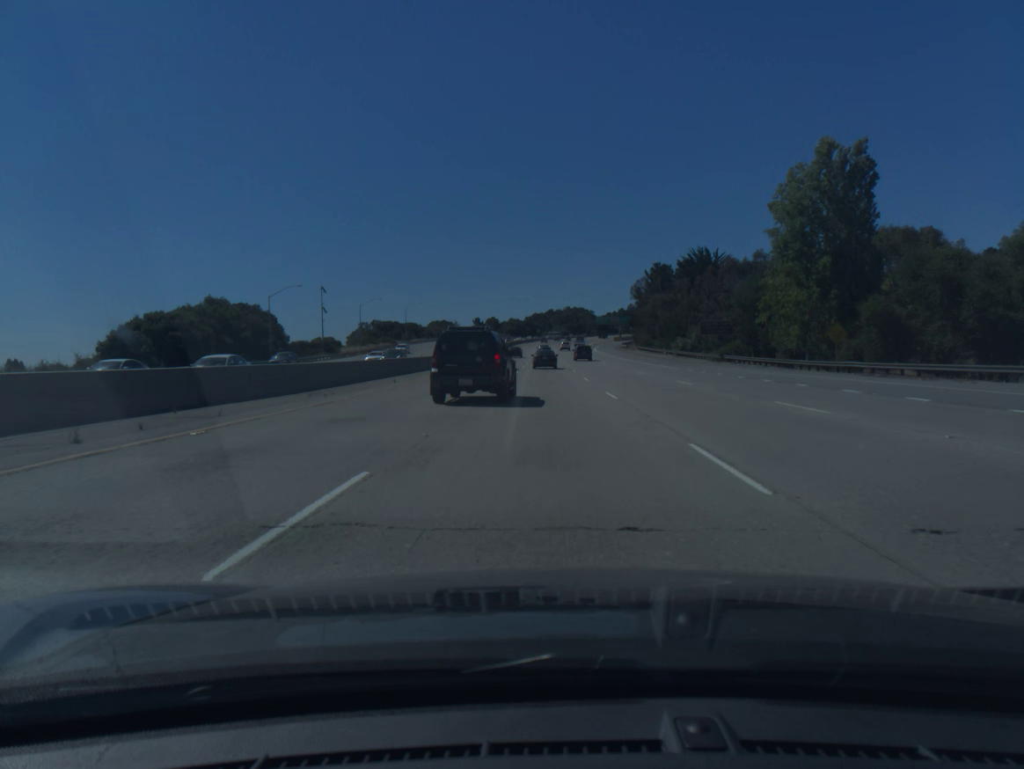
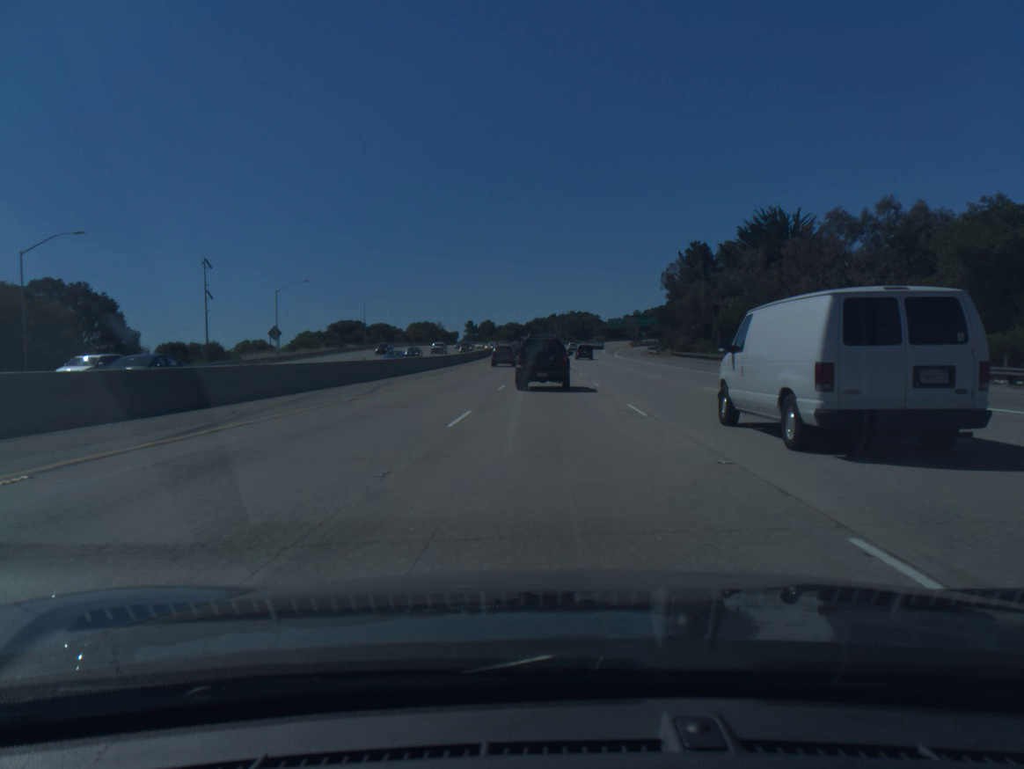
(-0.1, +47.9) m; 0°
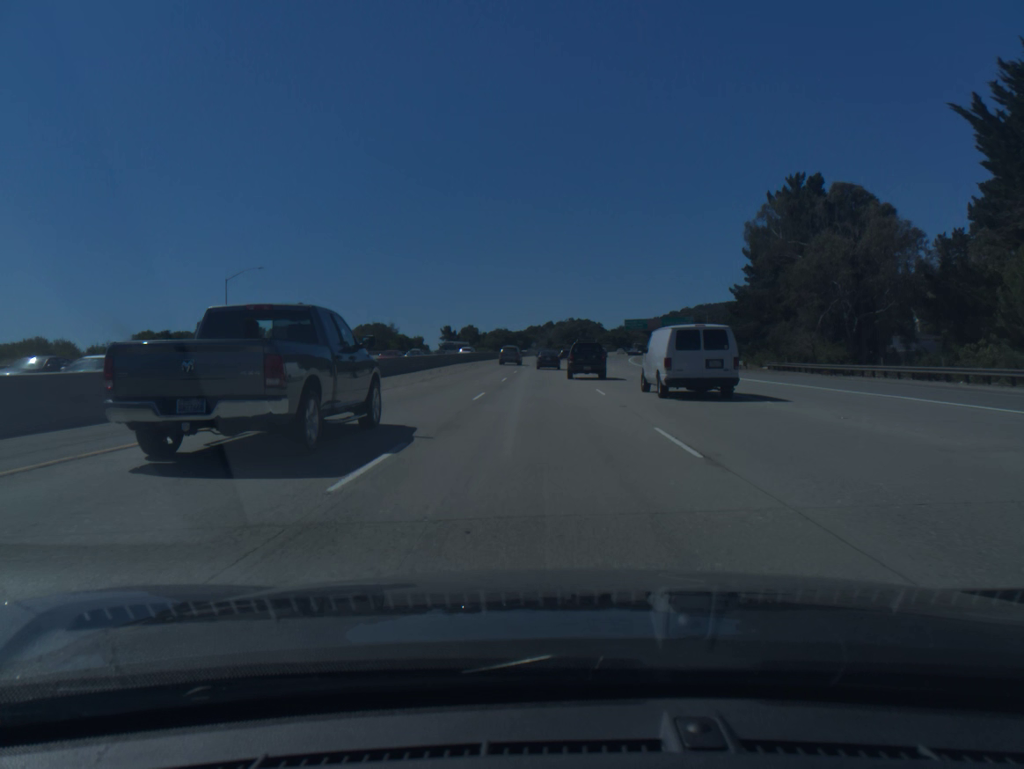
(+0.3, +63.4) m; 0°
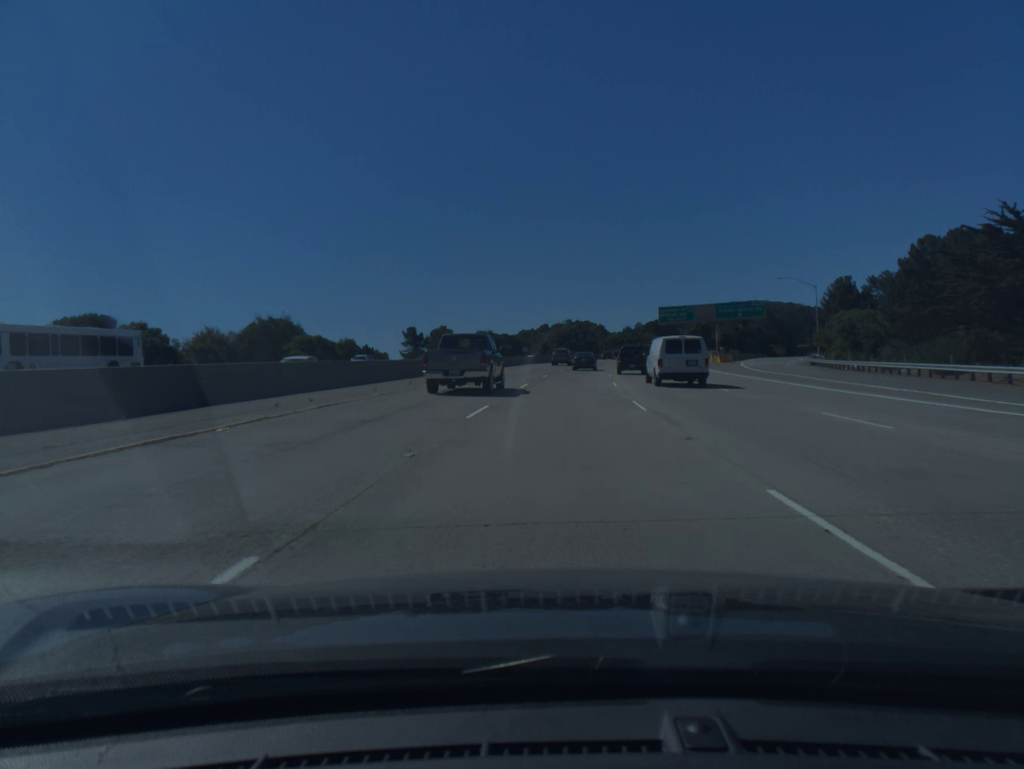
(-0.3, +62.8) m; 0°
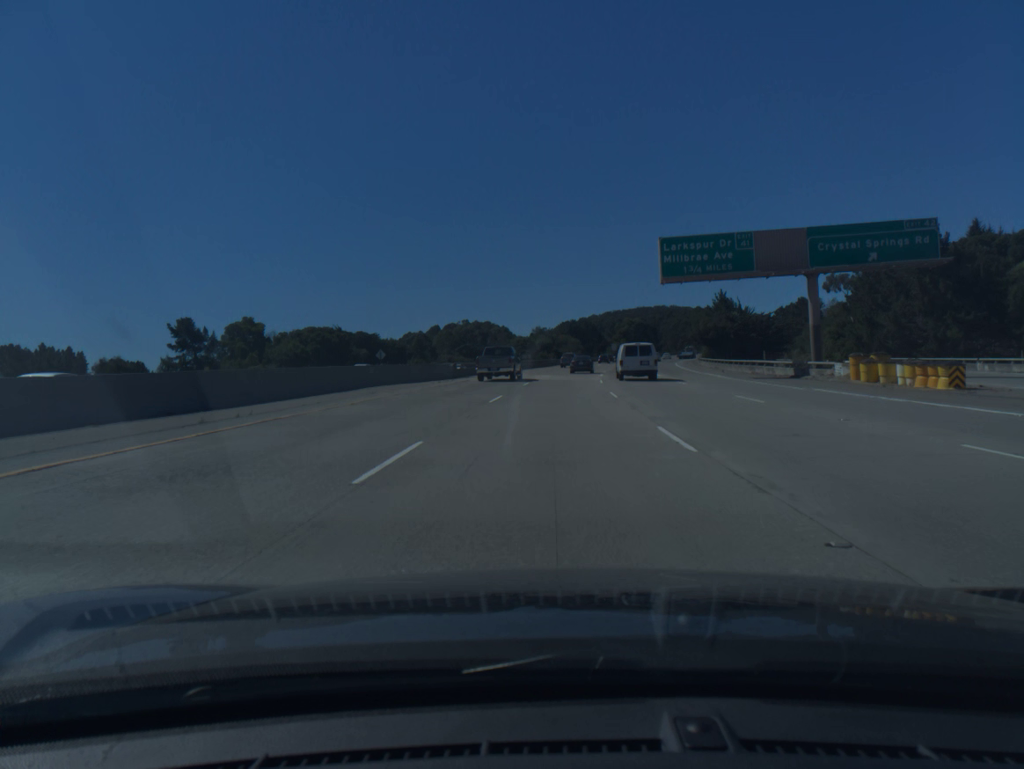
(+5.1, +78.2) m; +7°
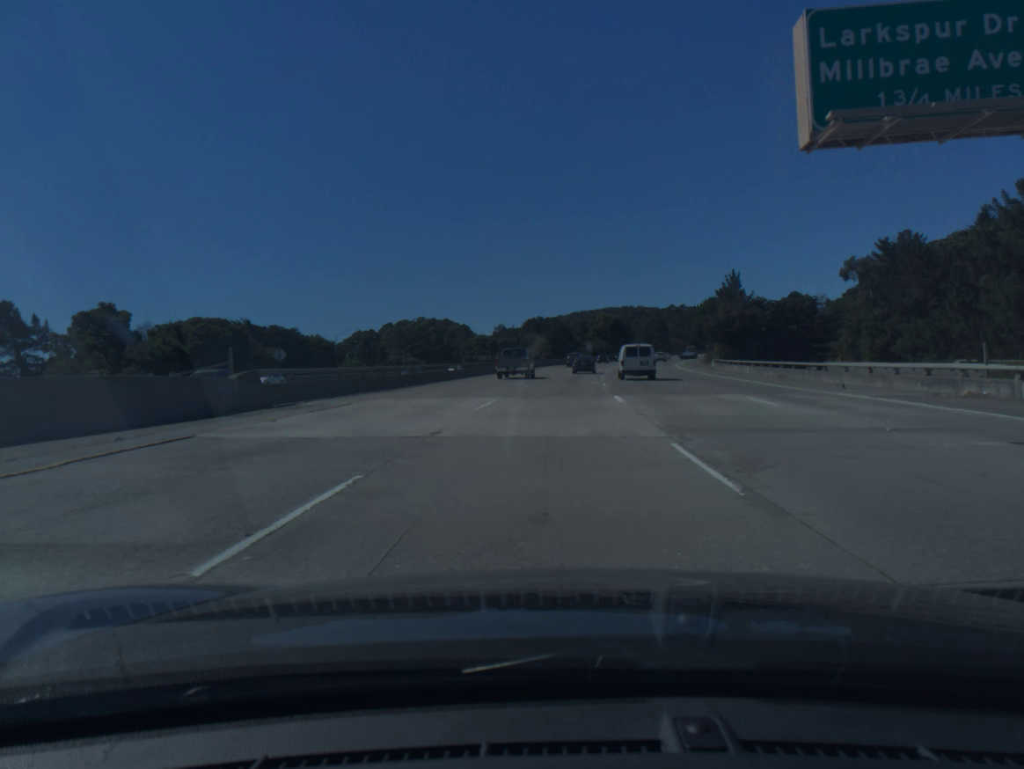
(+0.7, +31.5) m; +2°
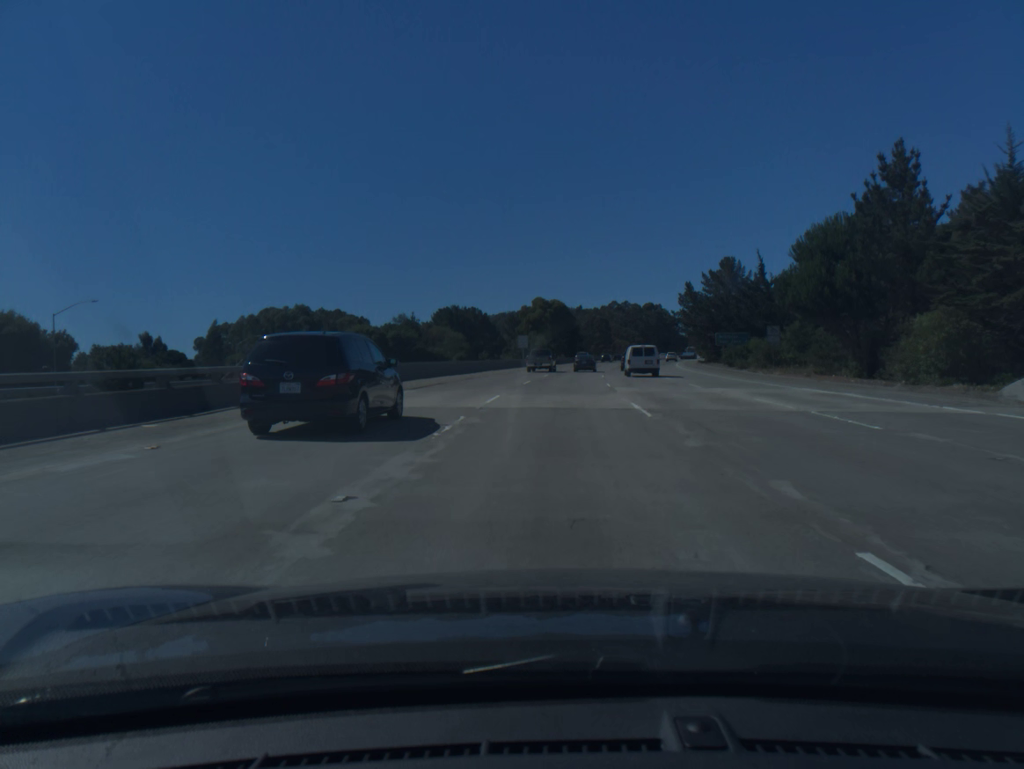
(+2.7, +63.2) m; +5°
